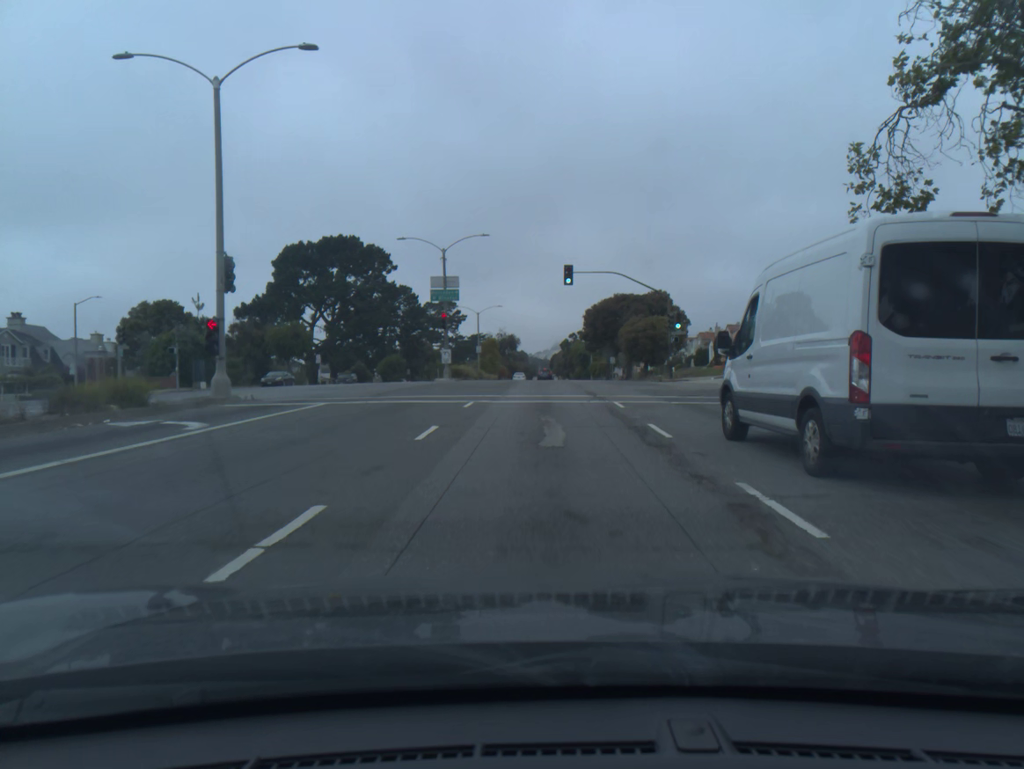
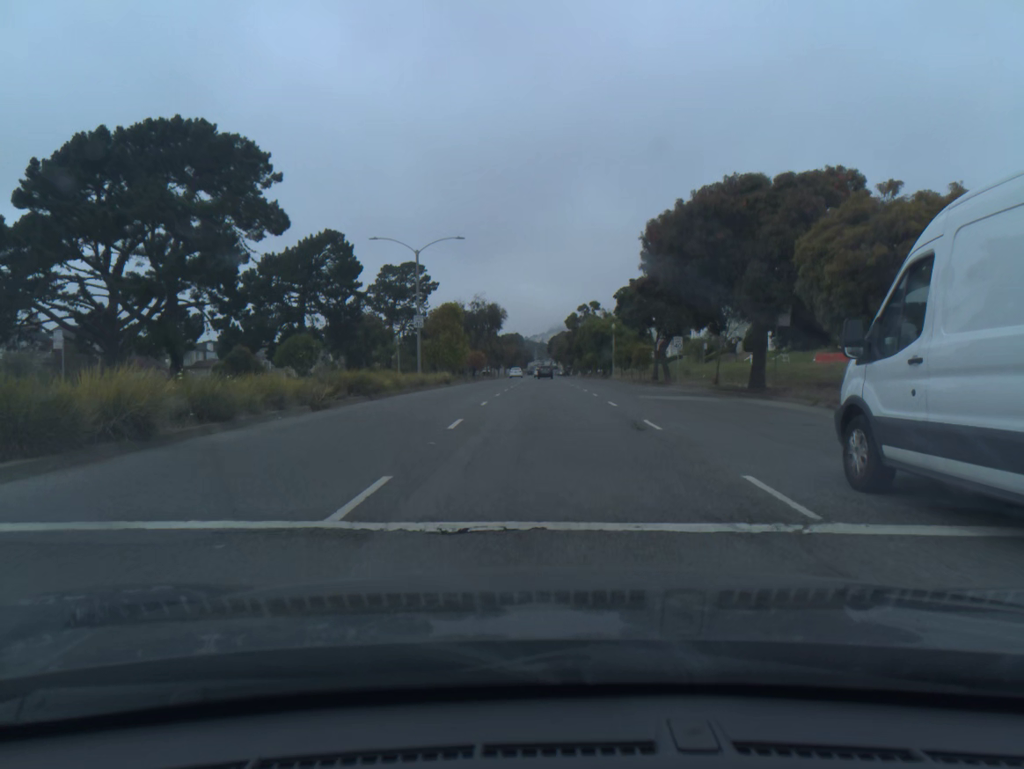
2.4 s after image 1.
(0.0, +44.6) m; 0°
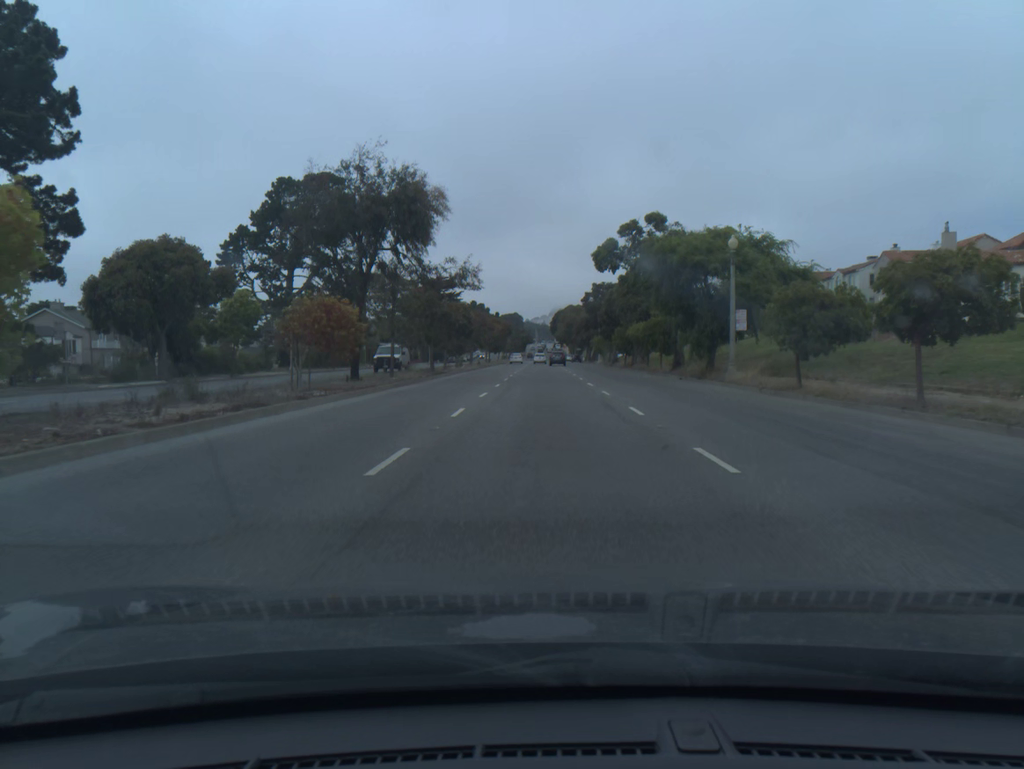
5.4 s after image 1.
(0.0, +56.6) m; 0°
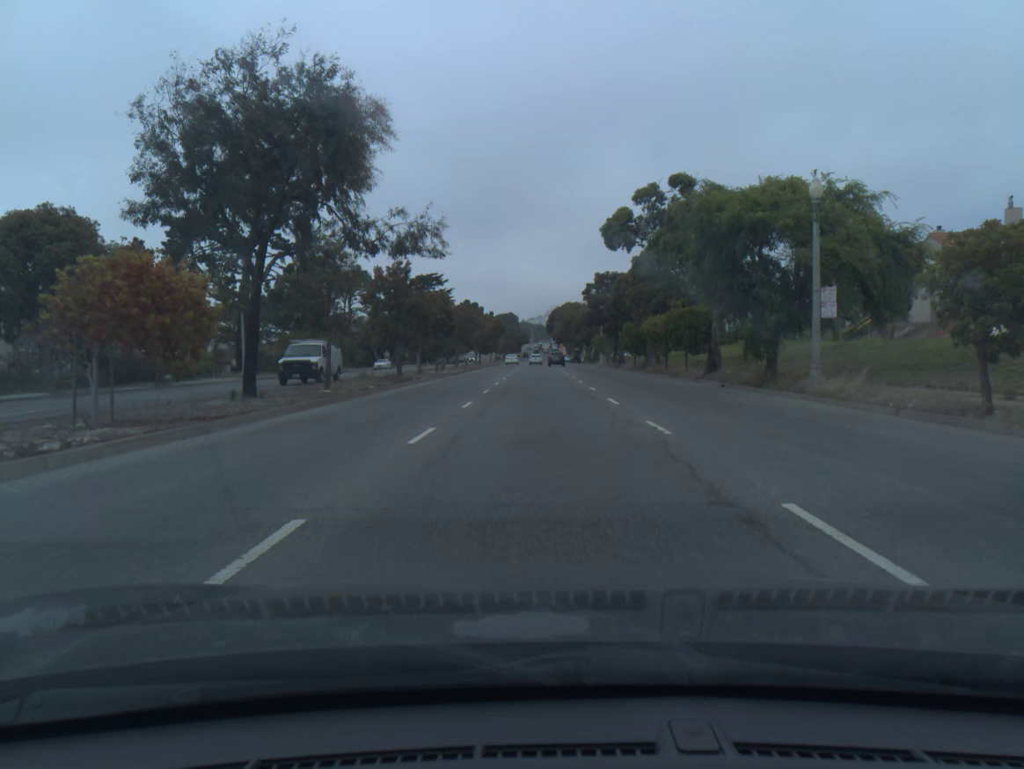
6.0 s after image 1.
(0.0, +11.3) m; 0°
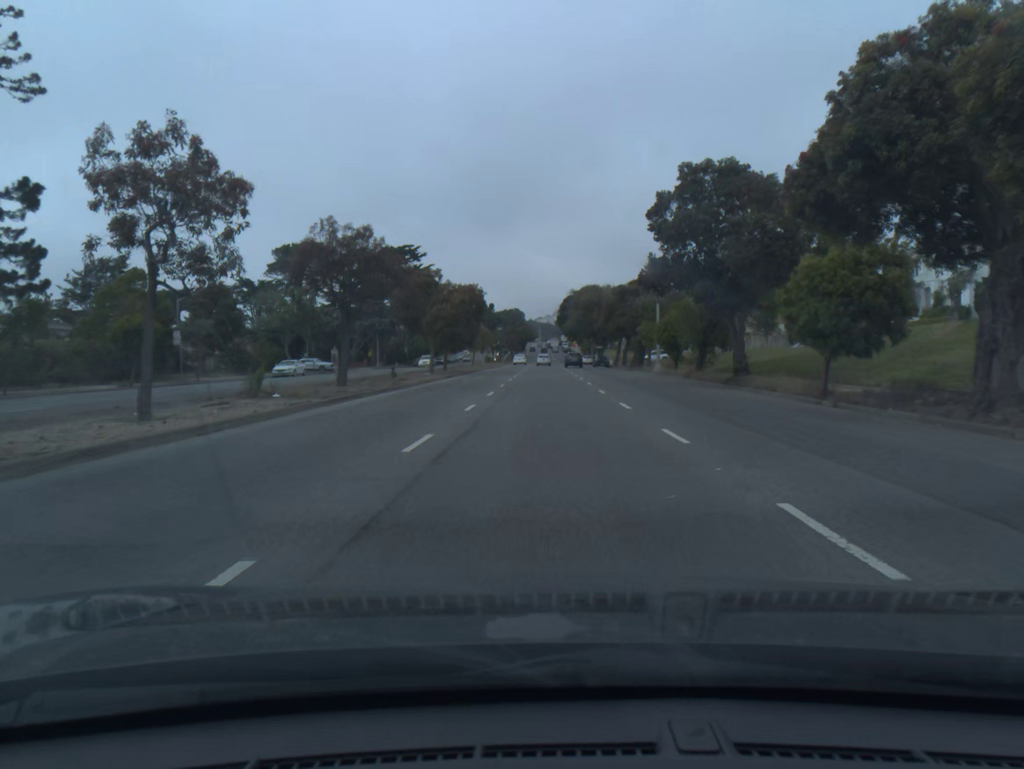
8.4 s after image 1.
(-0.2, +44.4) m; -1°
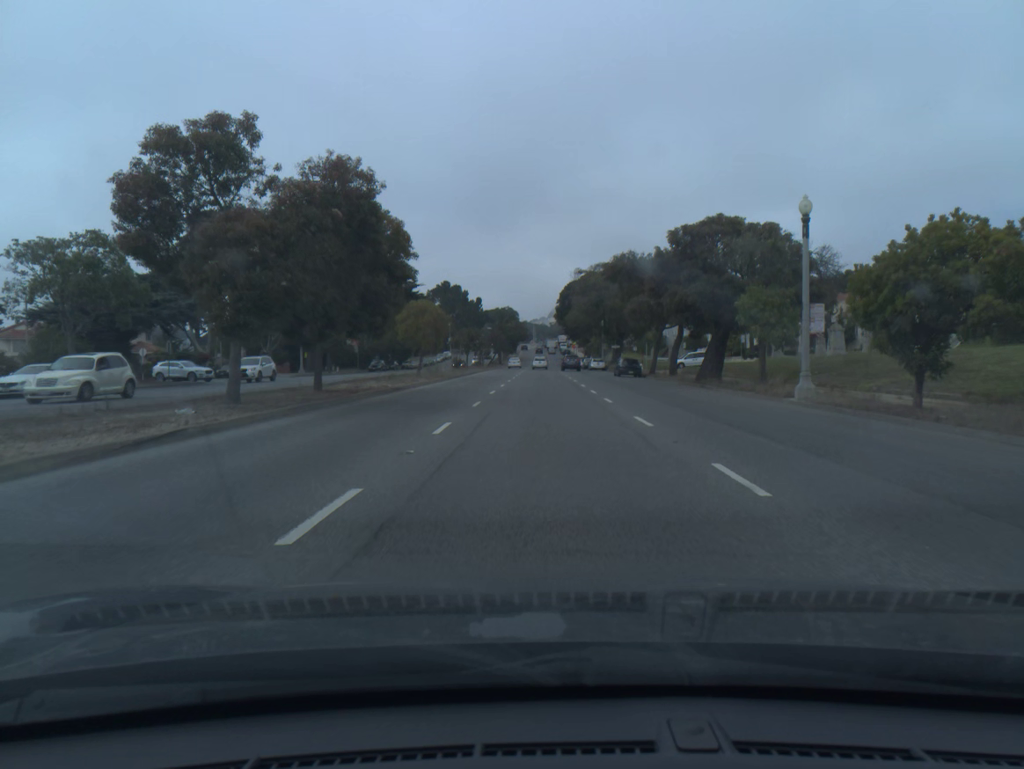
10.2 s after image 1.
(+0.1, +33.2) m; +1°
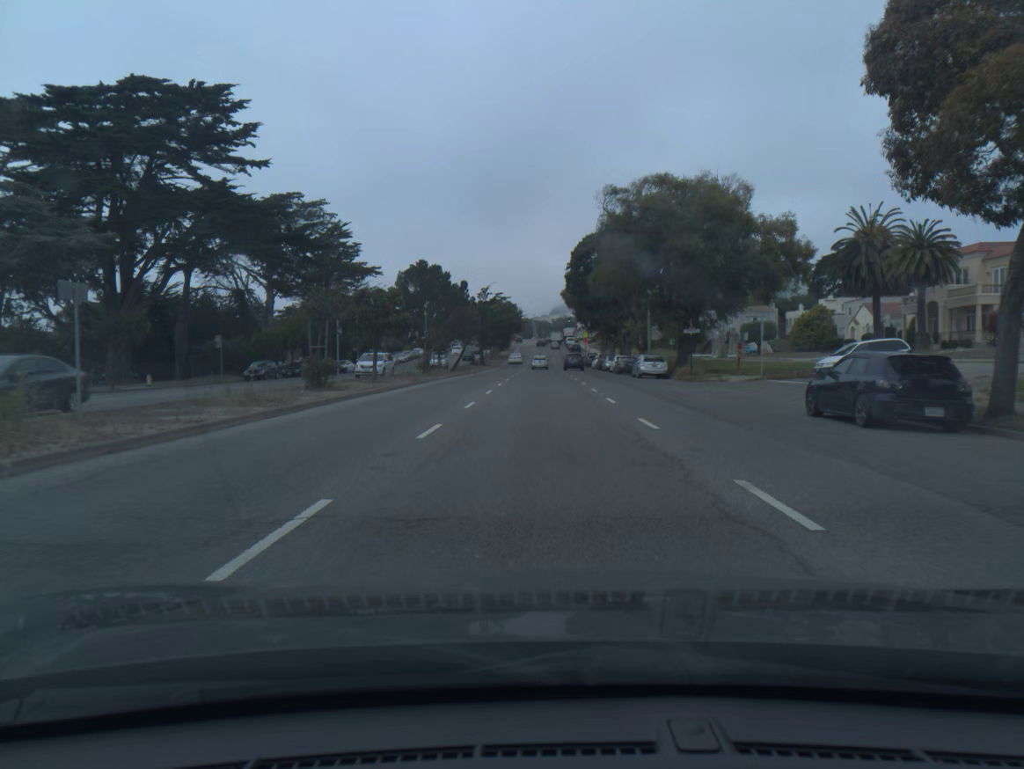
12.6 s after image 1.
(0.0, +44.6) m; 0°
